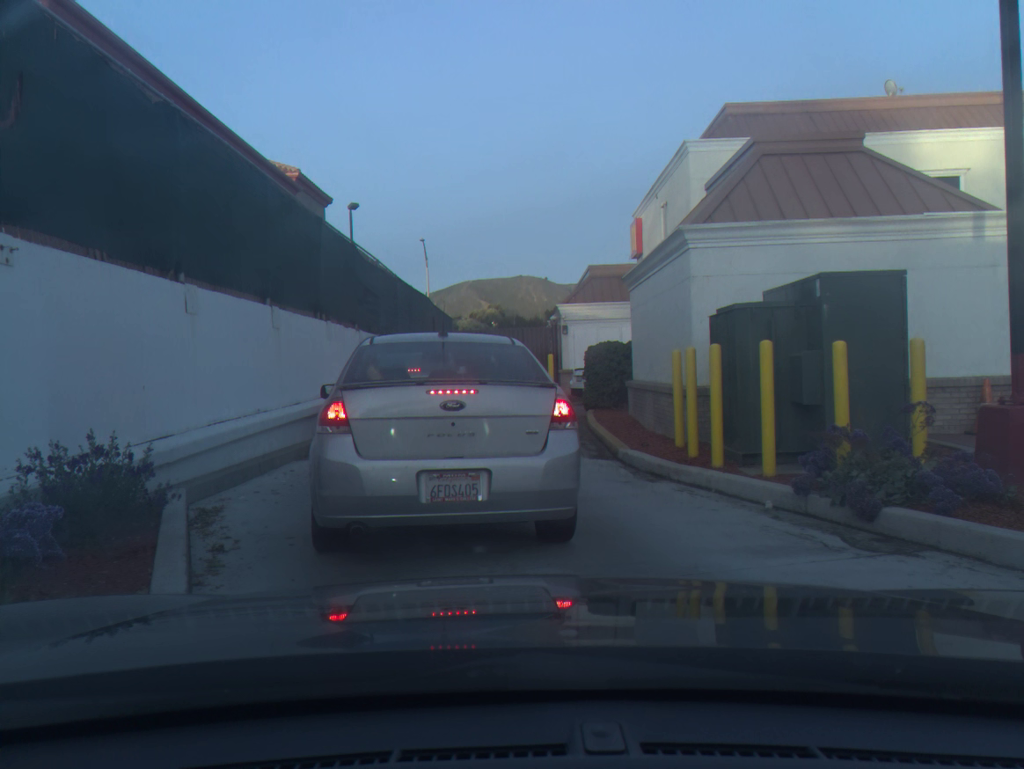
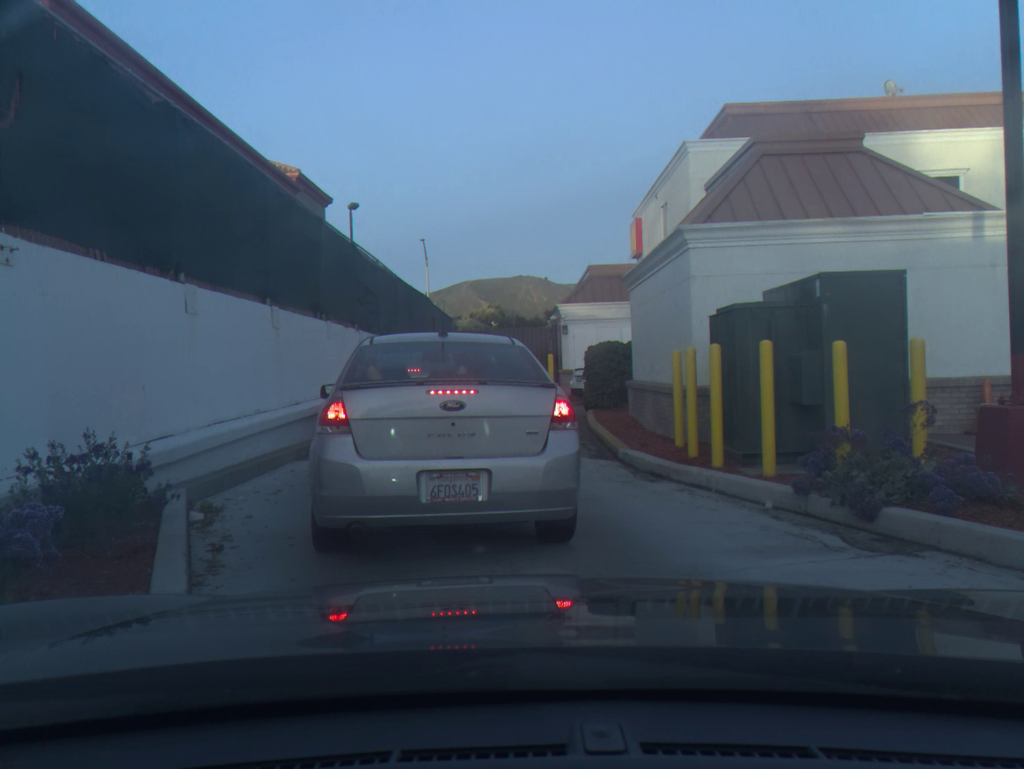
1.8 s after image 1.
(0.0, 0.0) m; 0°
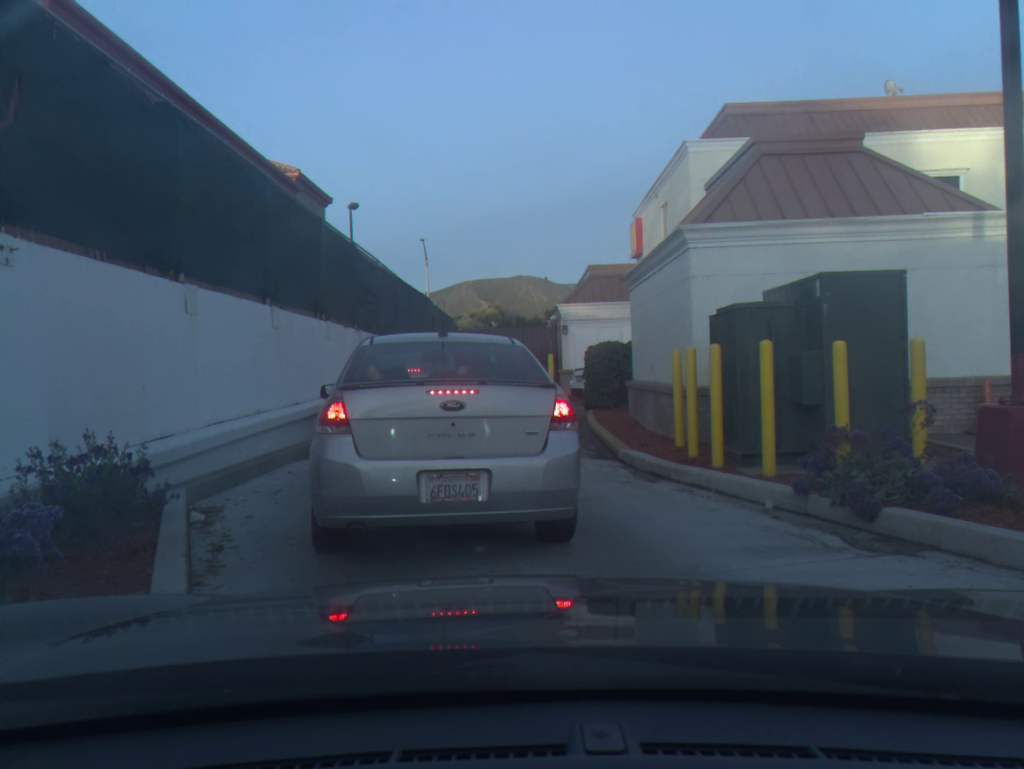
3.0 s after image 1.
(0.0, 0.0) m; 0°
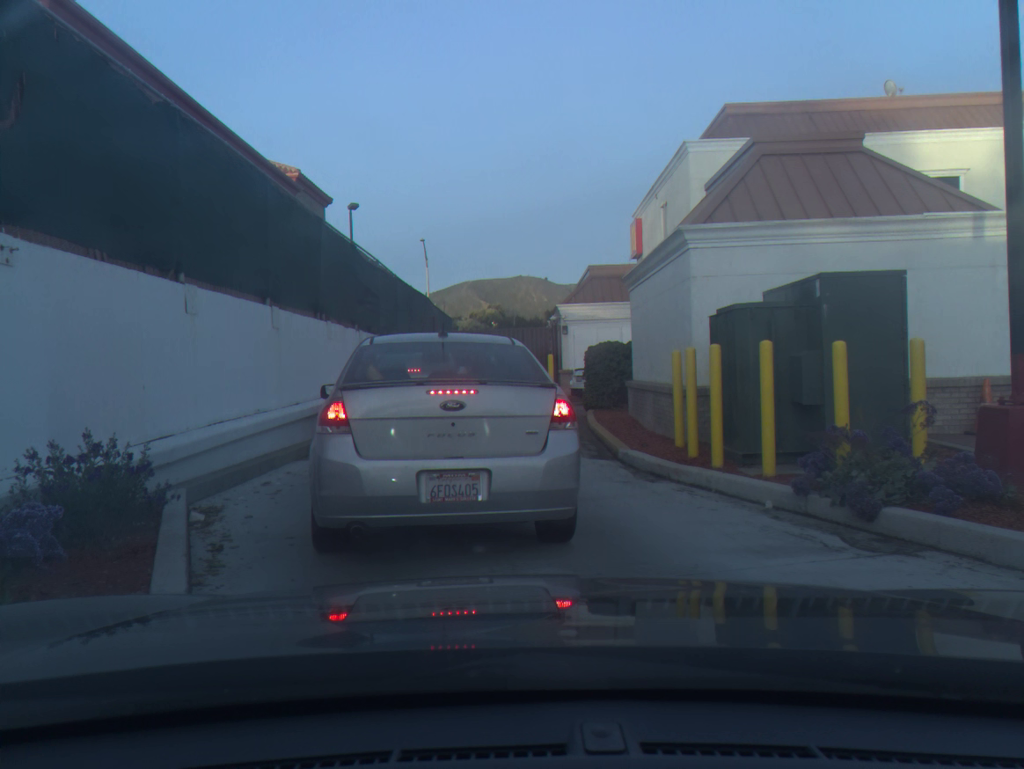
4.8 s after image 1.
(0.0, 0.0) m; 0°
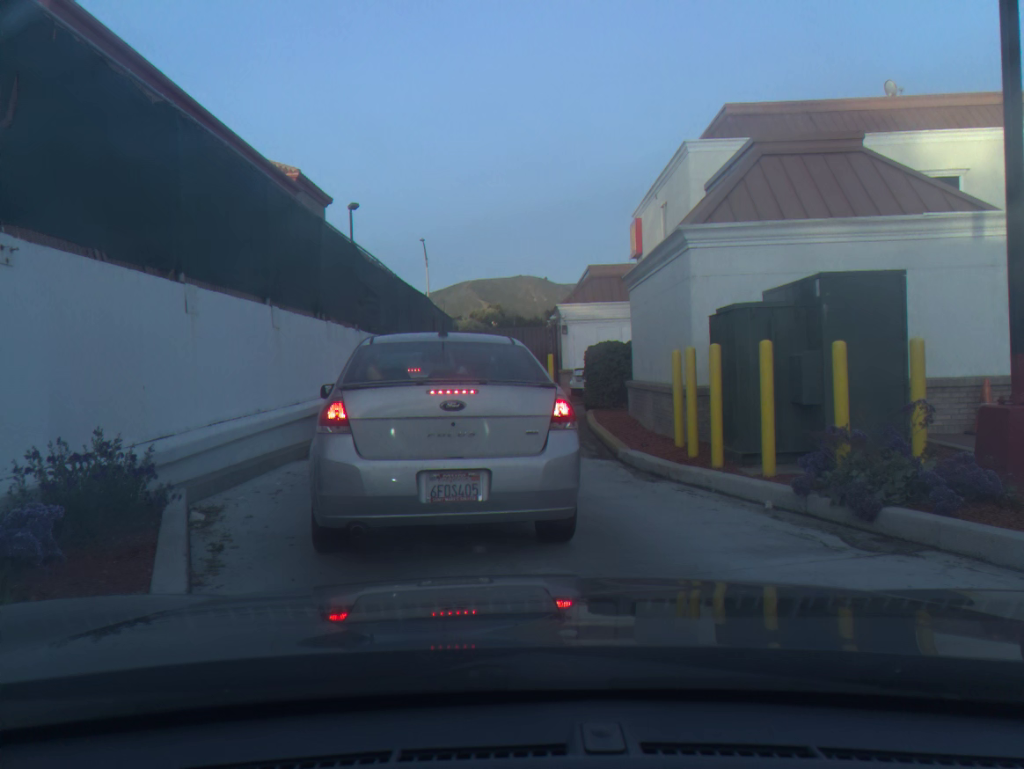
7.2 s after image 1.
(0.0, 0.0) m; 0°
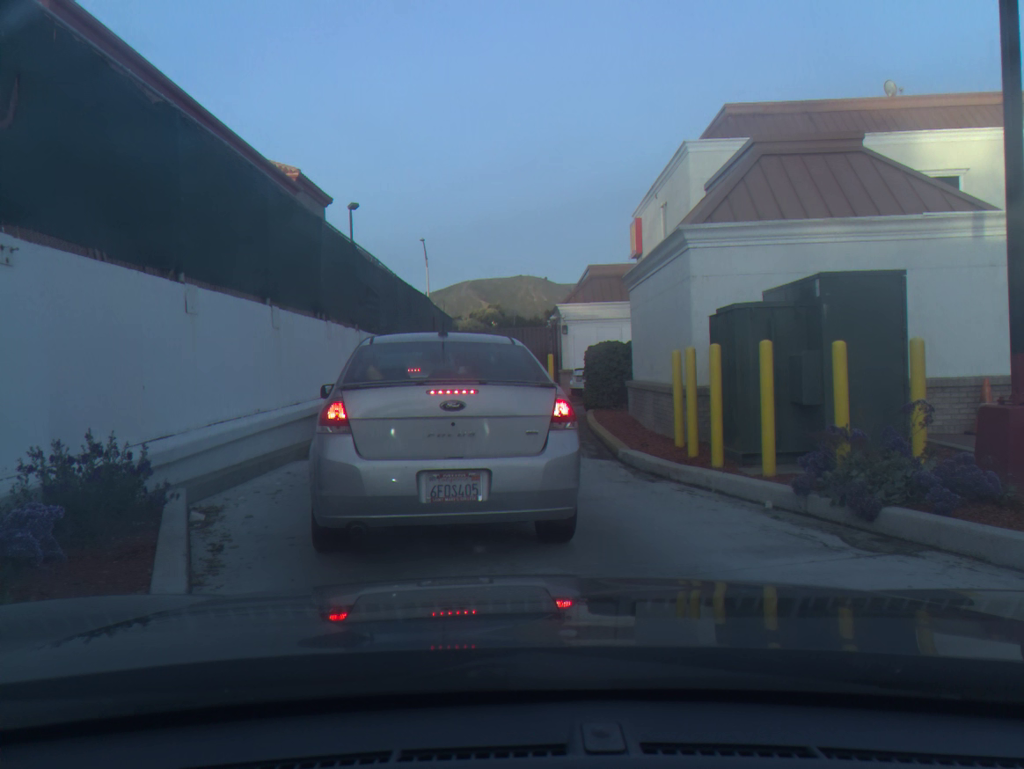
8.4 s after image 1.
(0.0, 0.0) m; 0°
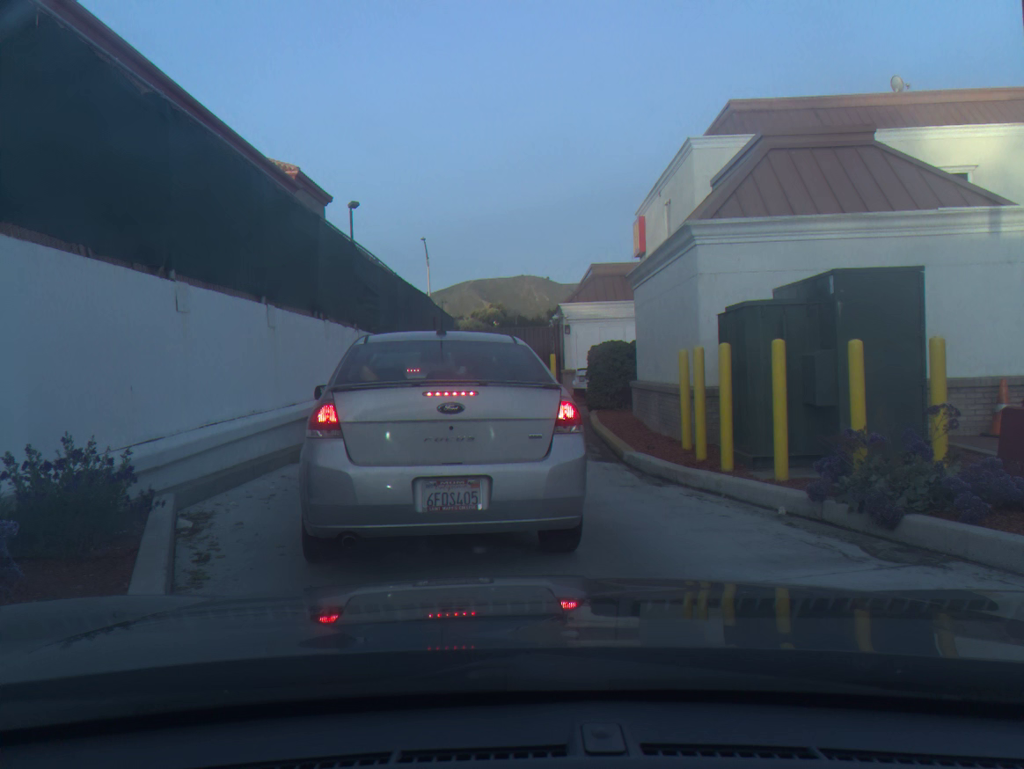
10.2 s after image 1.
(0.0, +0.2) m; 0°
